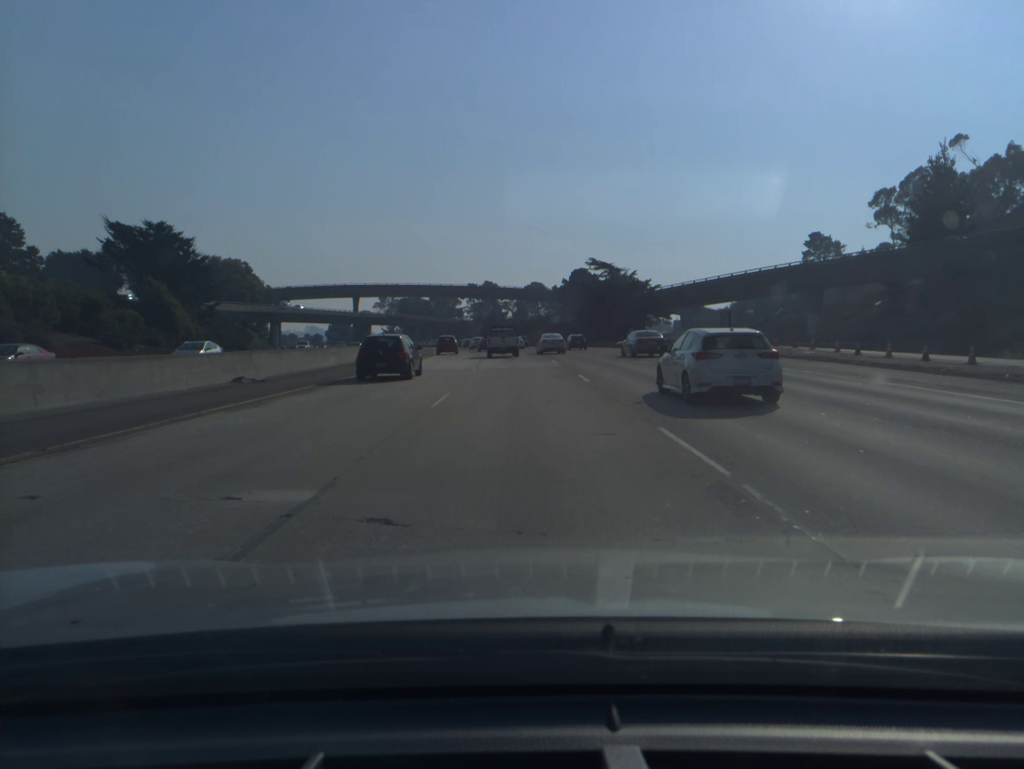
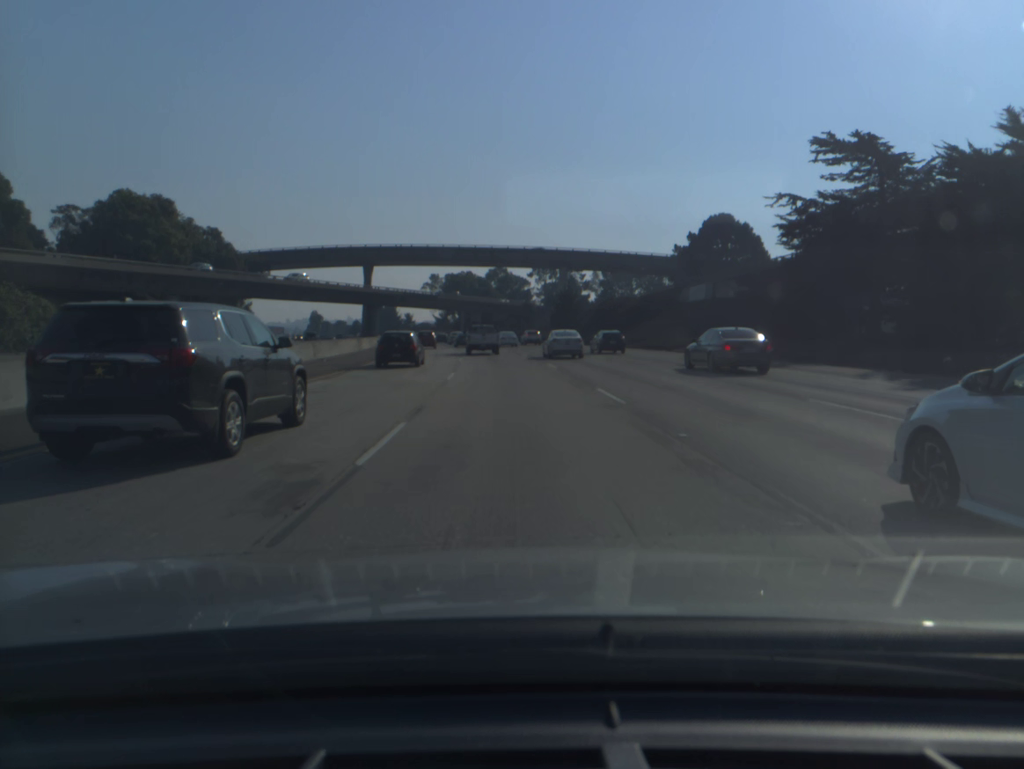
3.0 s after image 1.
(-2.9, +79.9) m; -5°
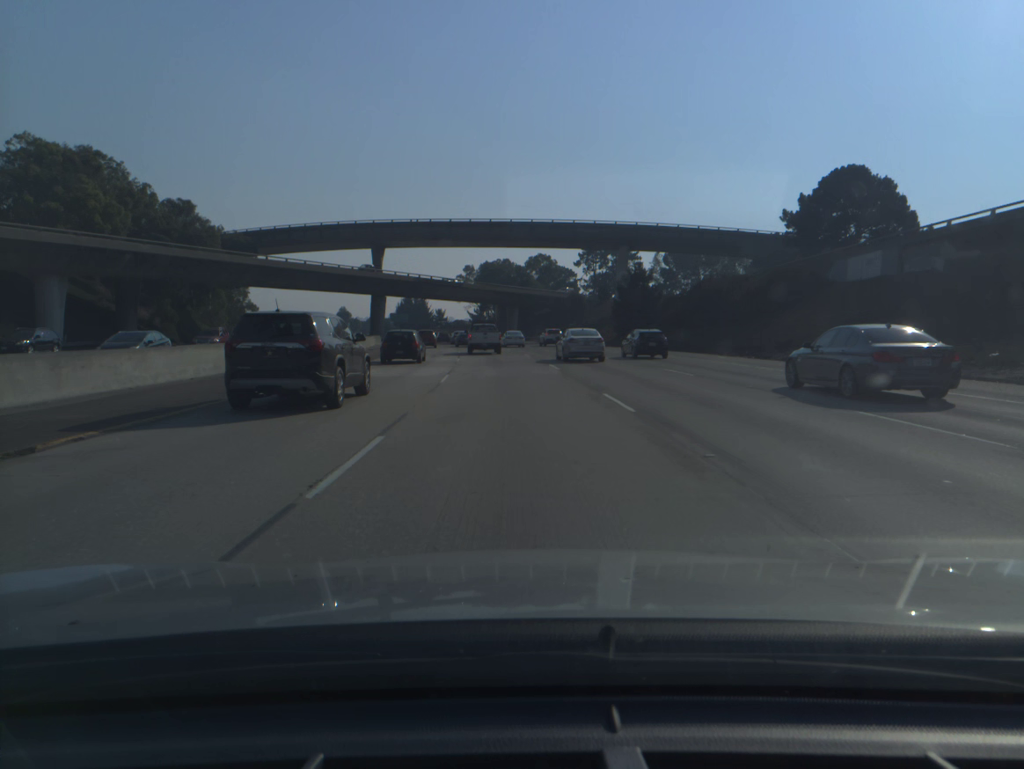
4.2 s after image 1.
(-0.9, +30.8) m; -3°
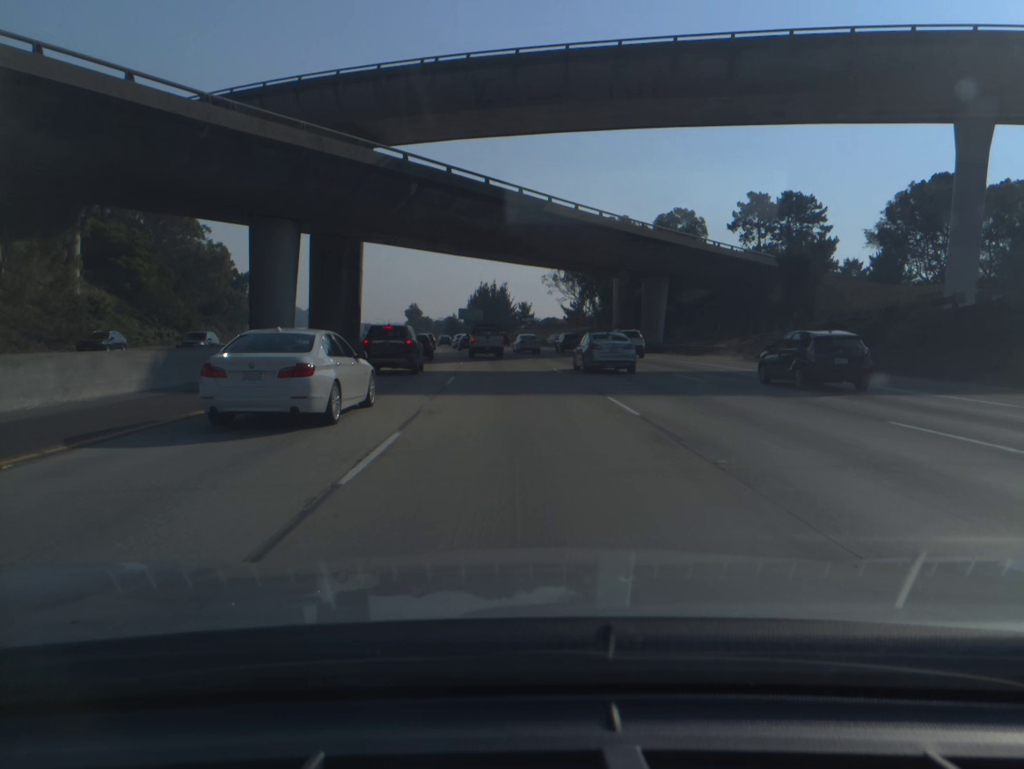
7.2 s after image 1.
(-4.5, +72.7) m; -7°
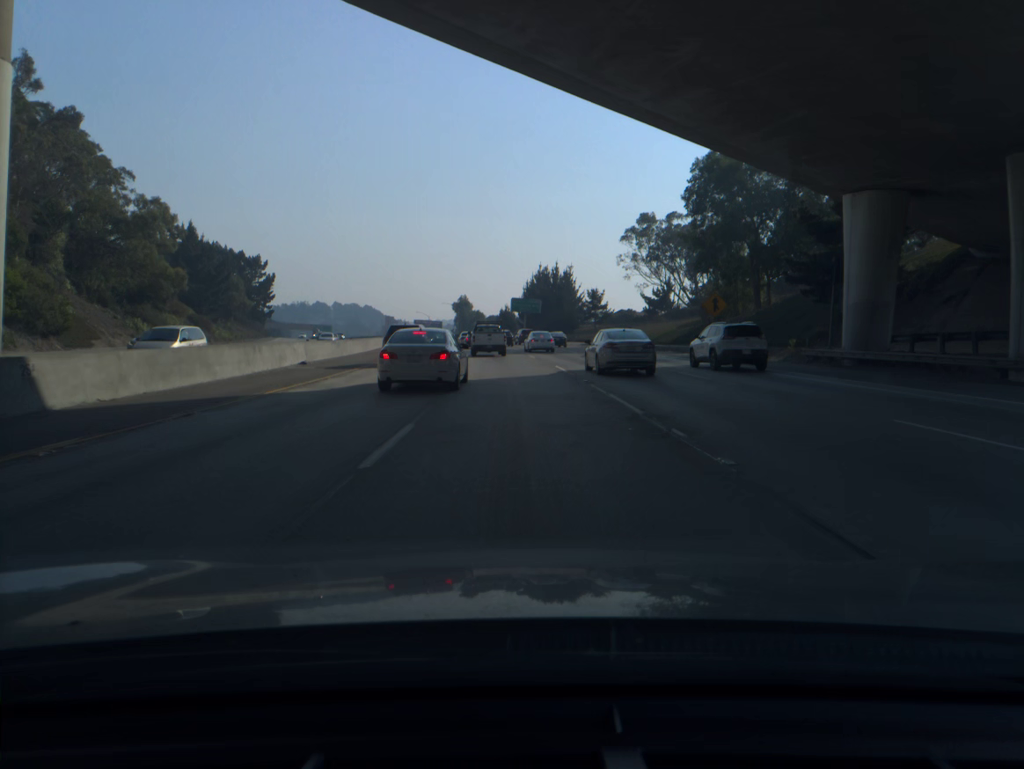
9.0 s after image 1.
(-1.6, +43.1) m; -4°
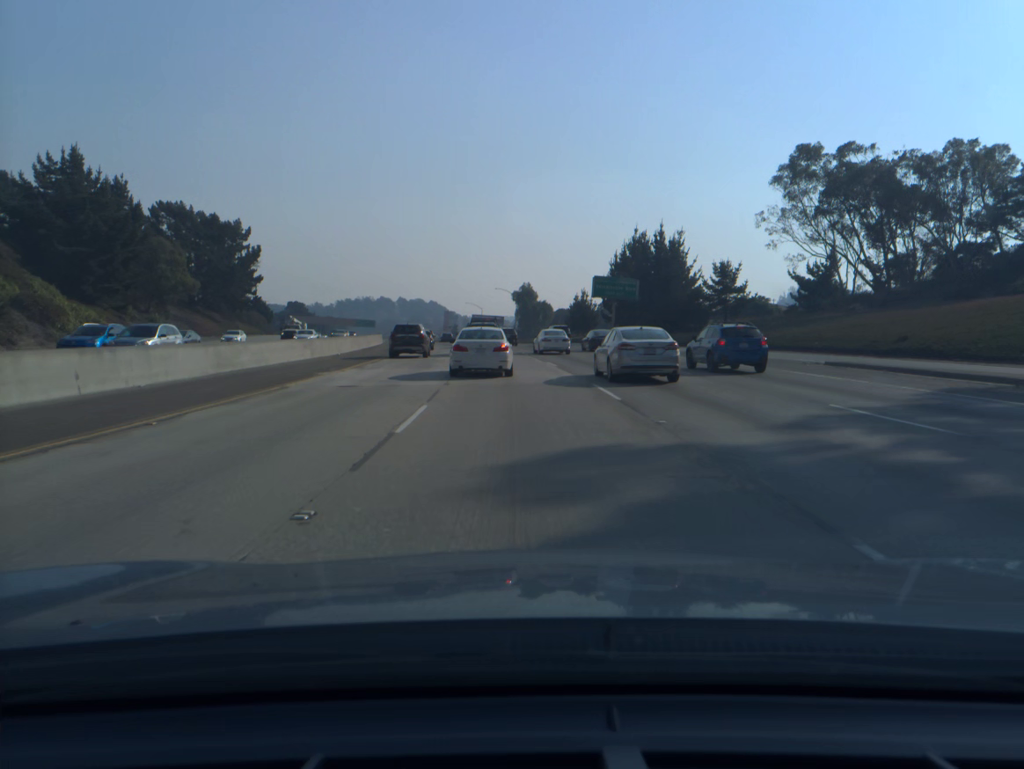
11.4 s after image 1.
(-2.7, +56.0) m; -5°
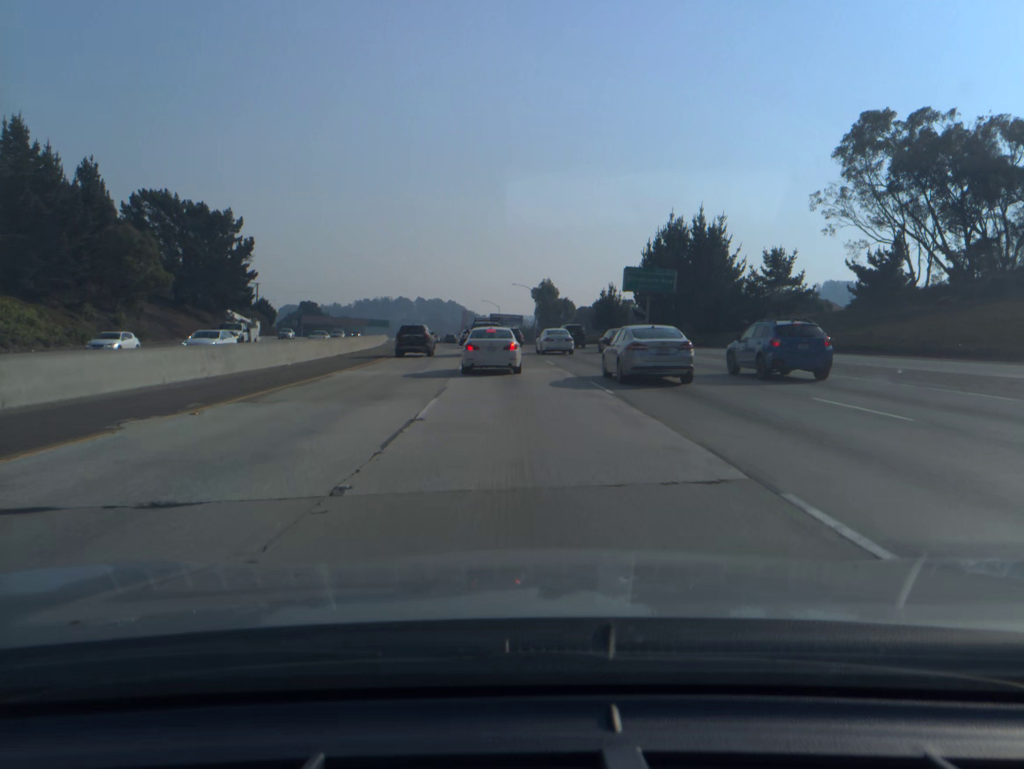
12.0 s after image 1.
(-0.1, +13.3) m; -1°
